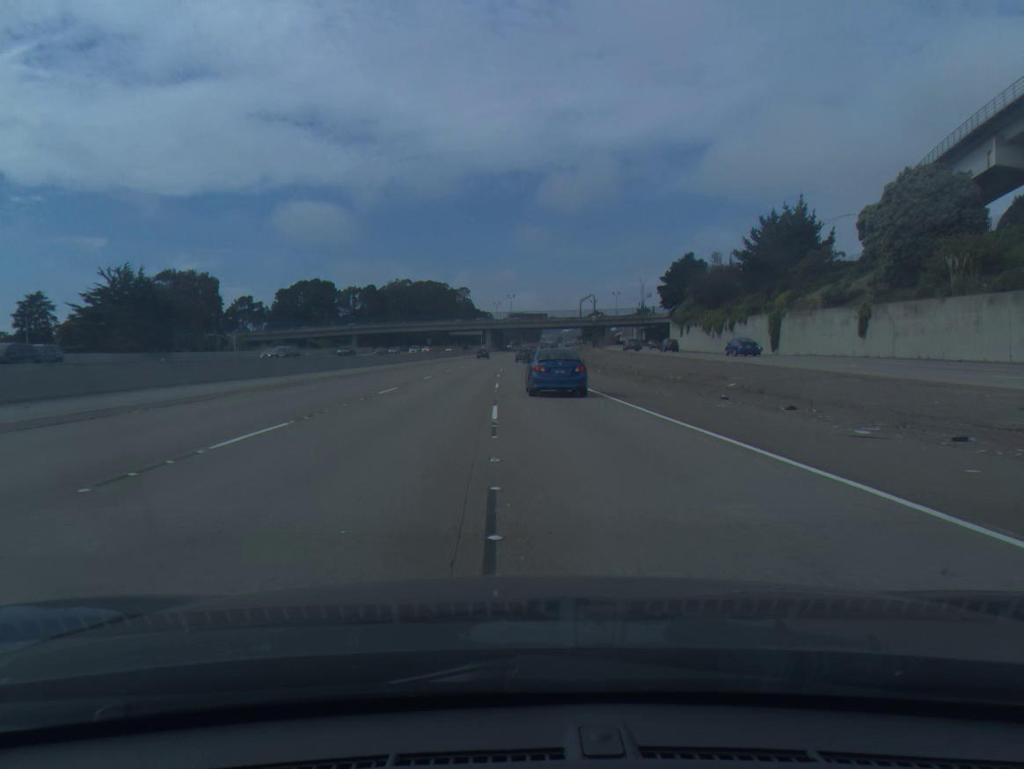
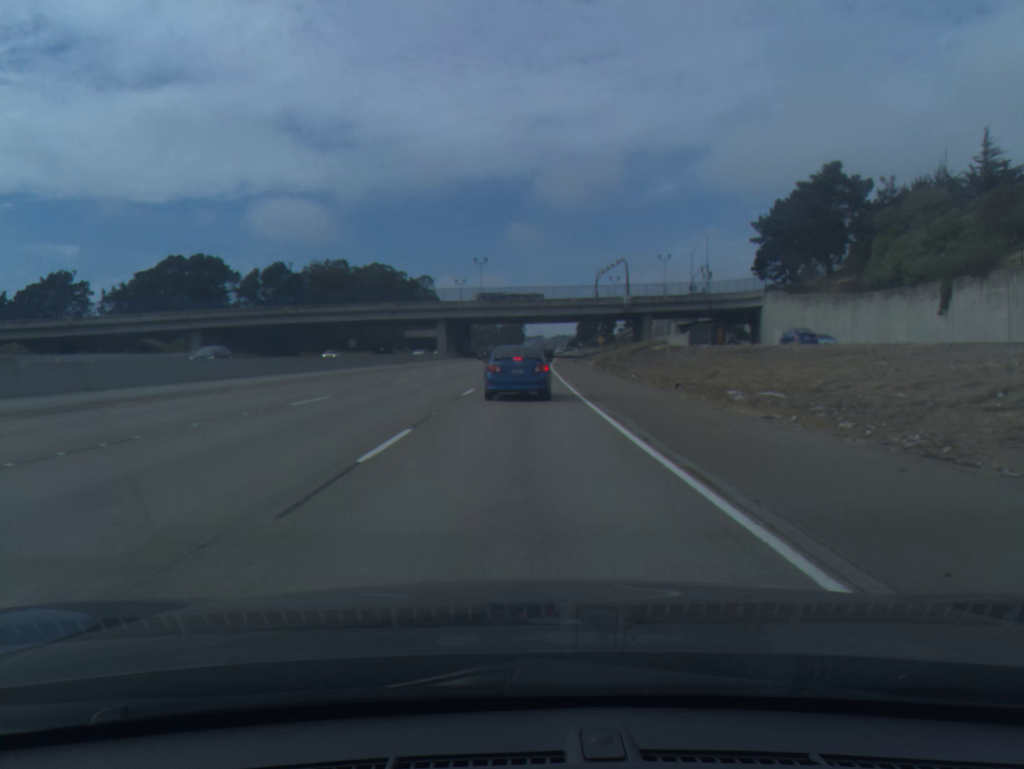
(+0.7, +93.0) m; +1°
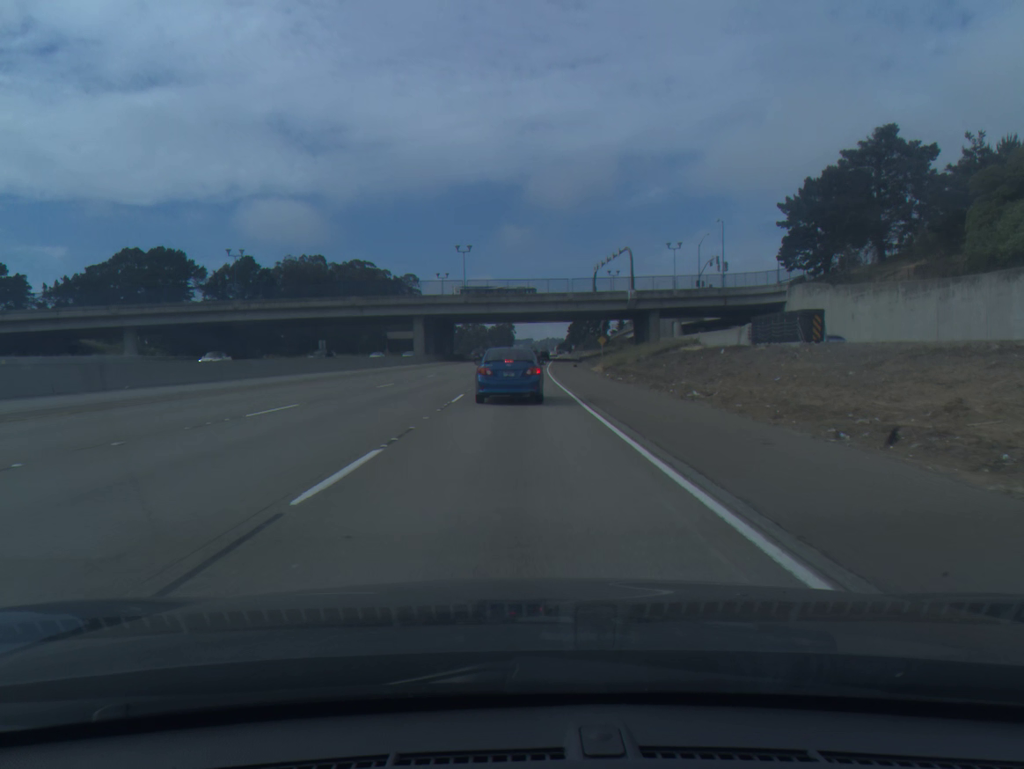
(+0.1, +17.0) m; +1°
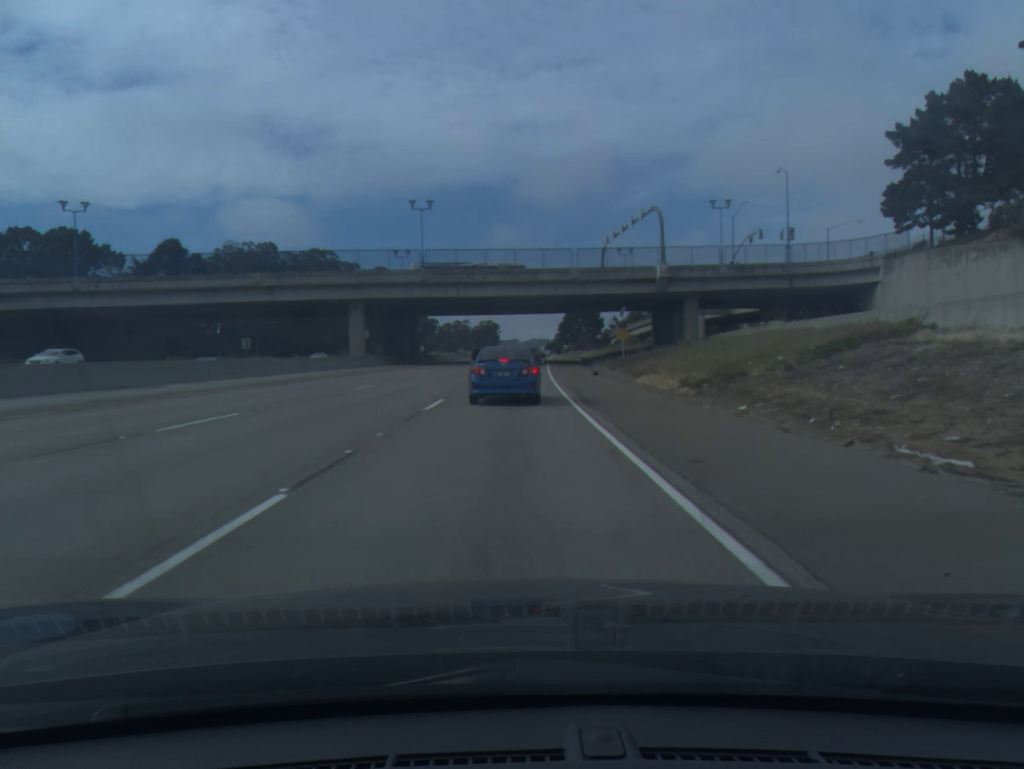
(+0.3, +32.5) m; +1°
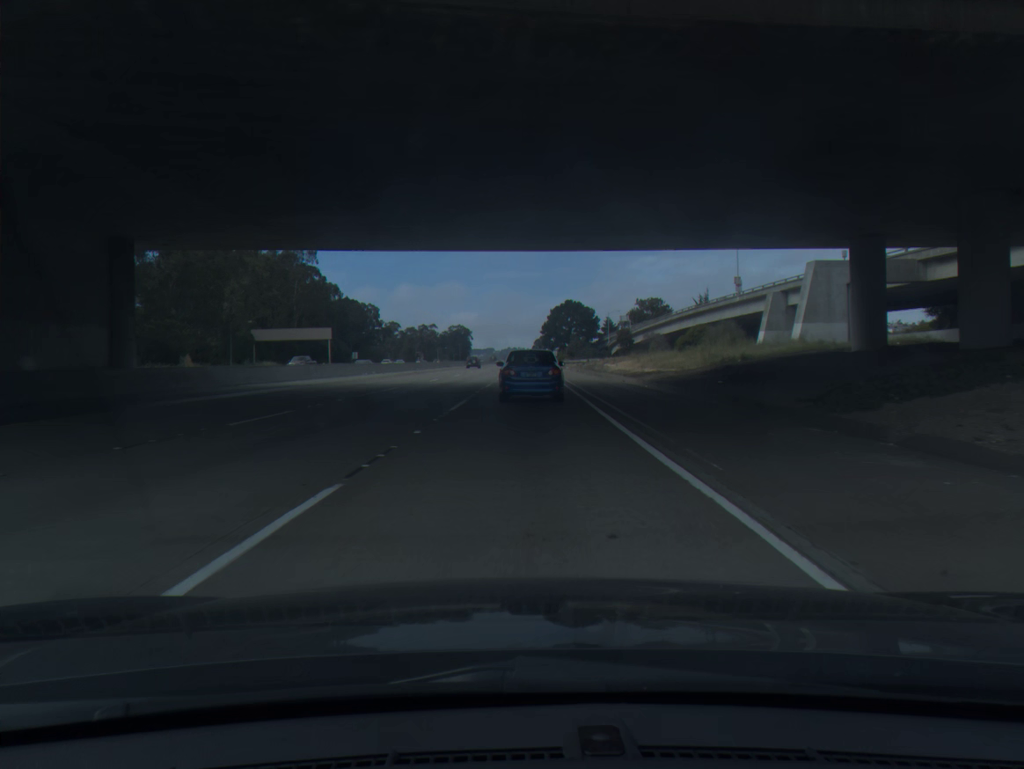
(+1.0, +72.1) m; +2°
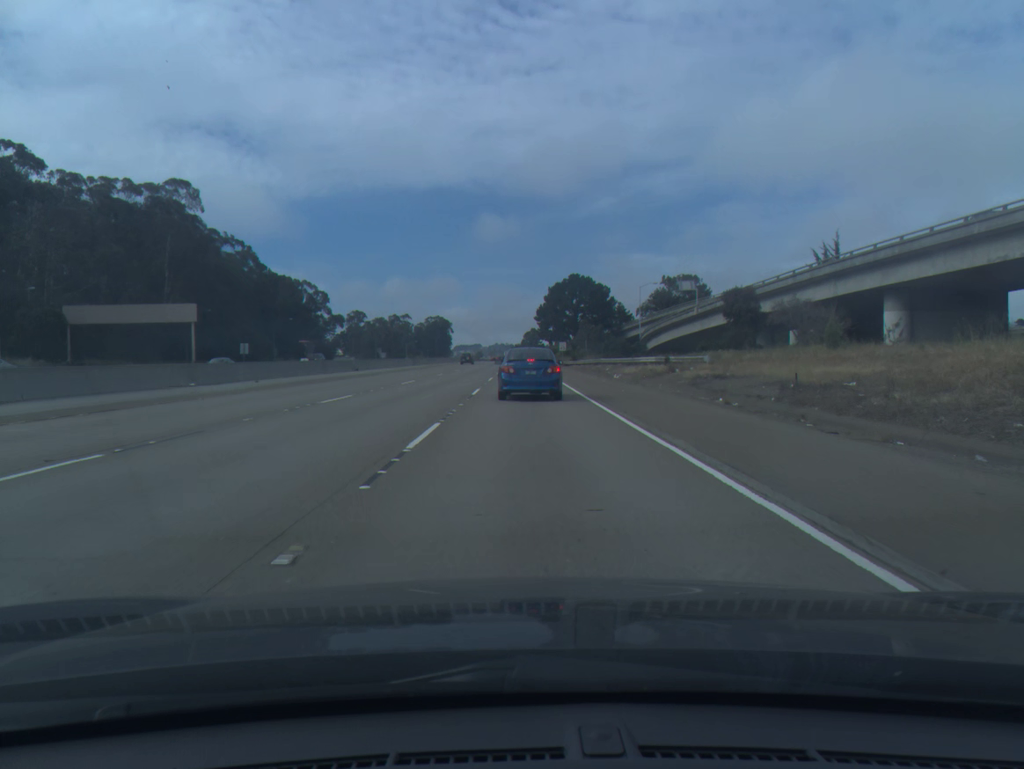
(+0.3, +66.2) m; +1°
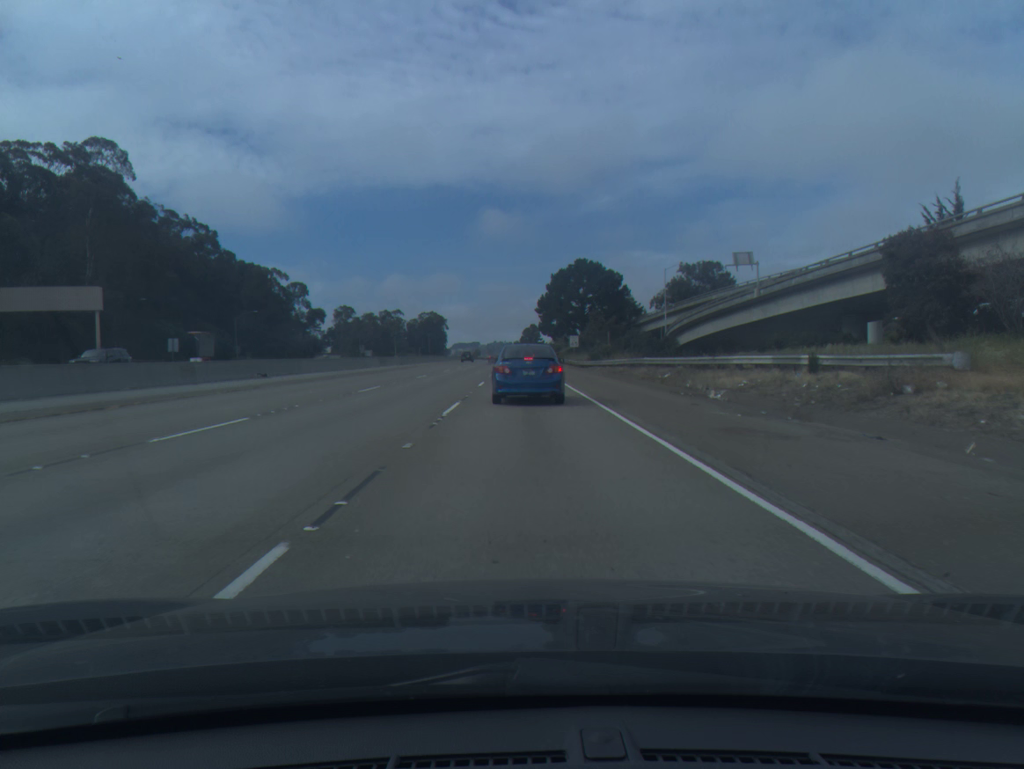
(+0.1, +23.6) m; 0°
